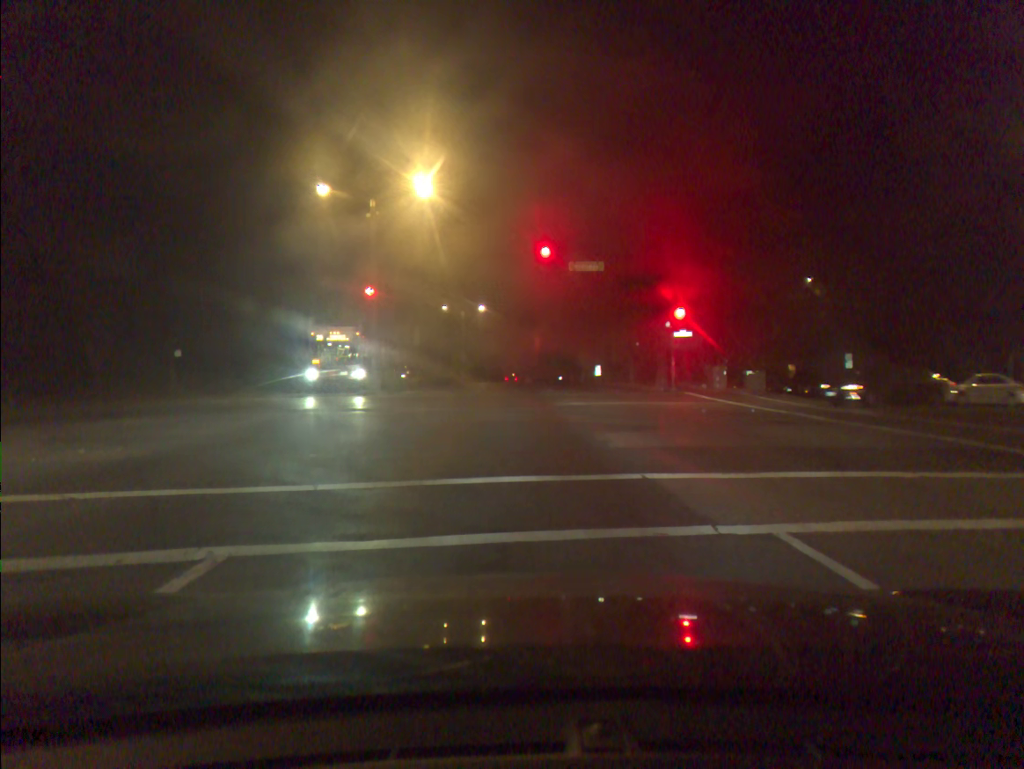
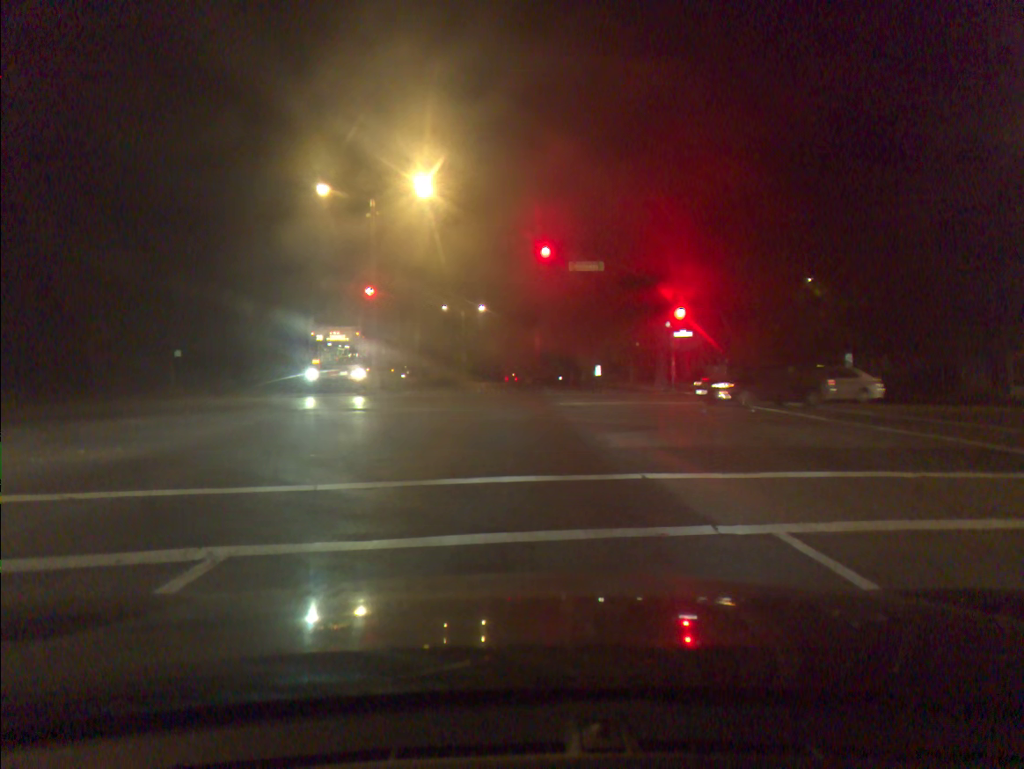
(0.0, 0.0) m; 0°
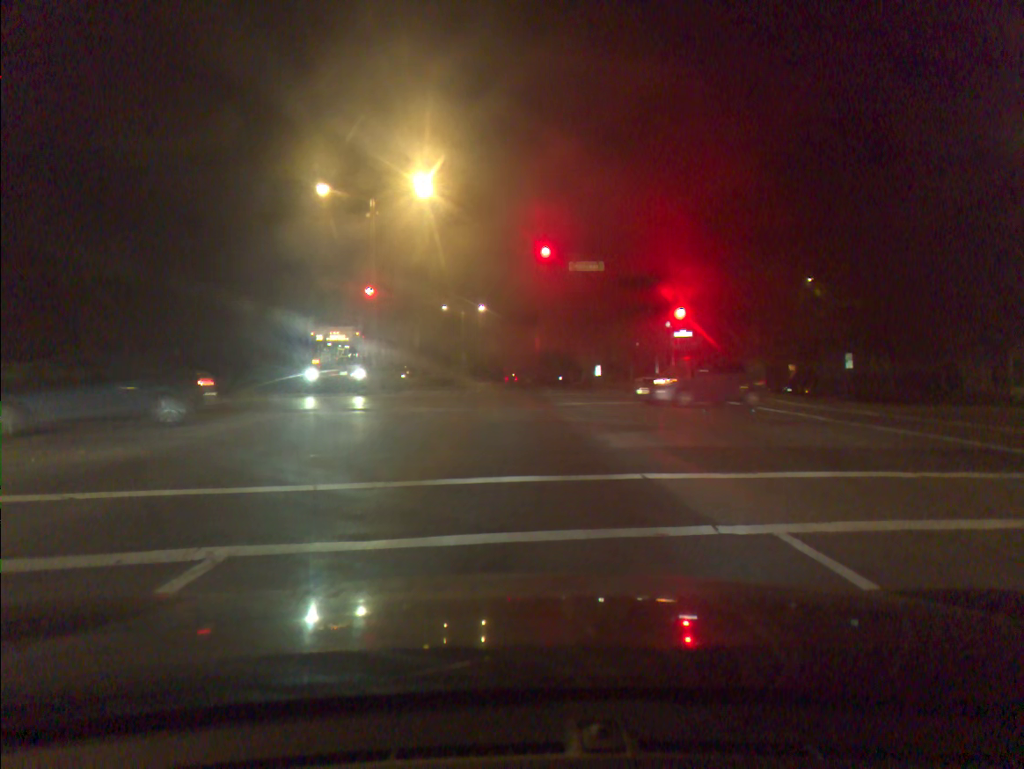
(0.0, 0.0) m; 0°
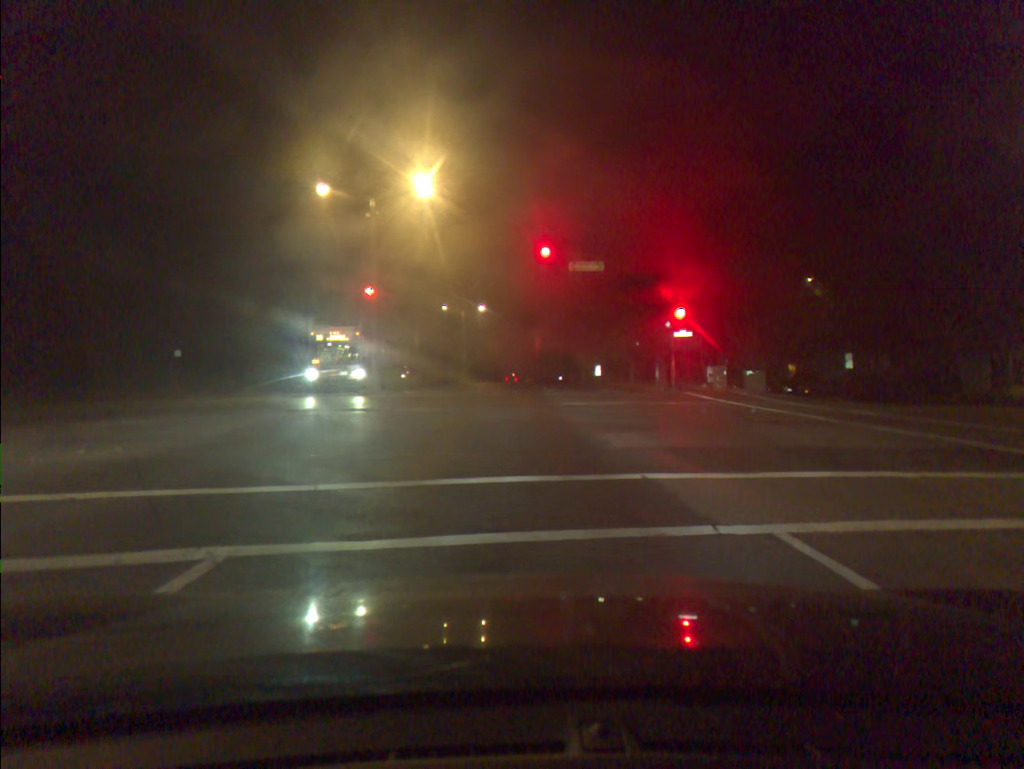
(0.0, +0.1) m; 0°
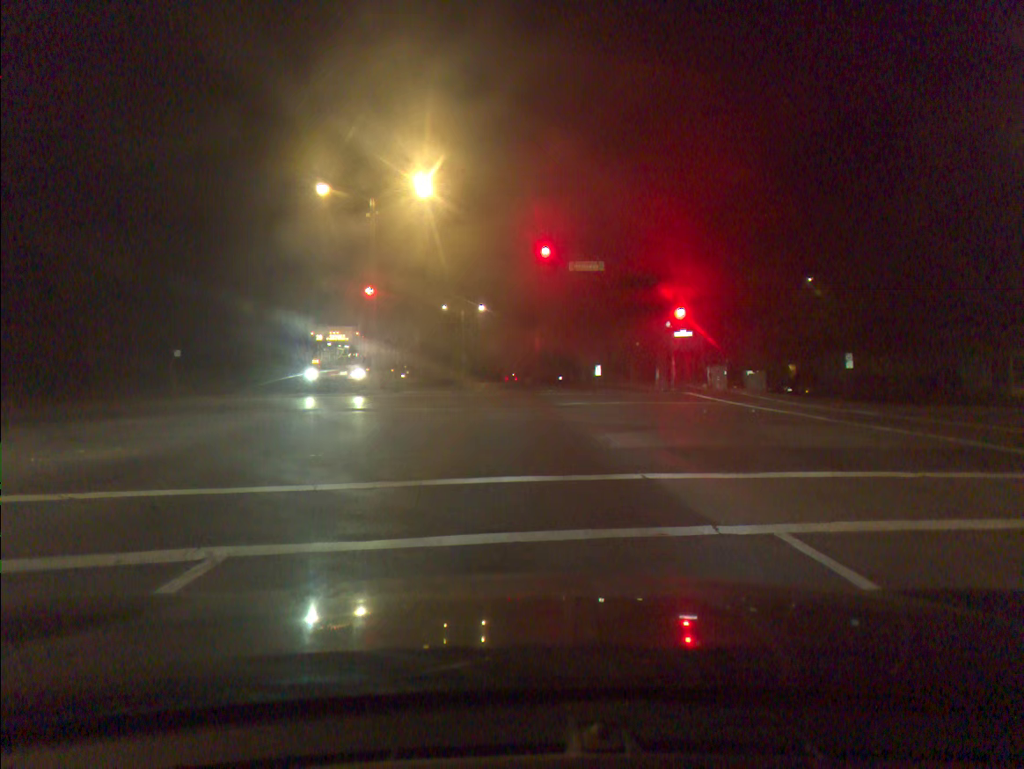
(0.0, 0.0) m; 0°
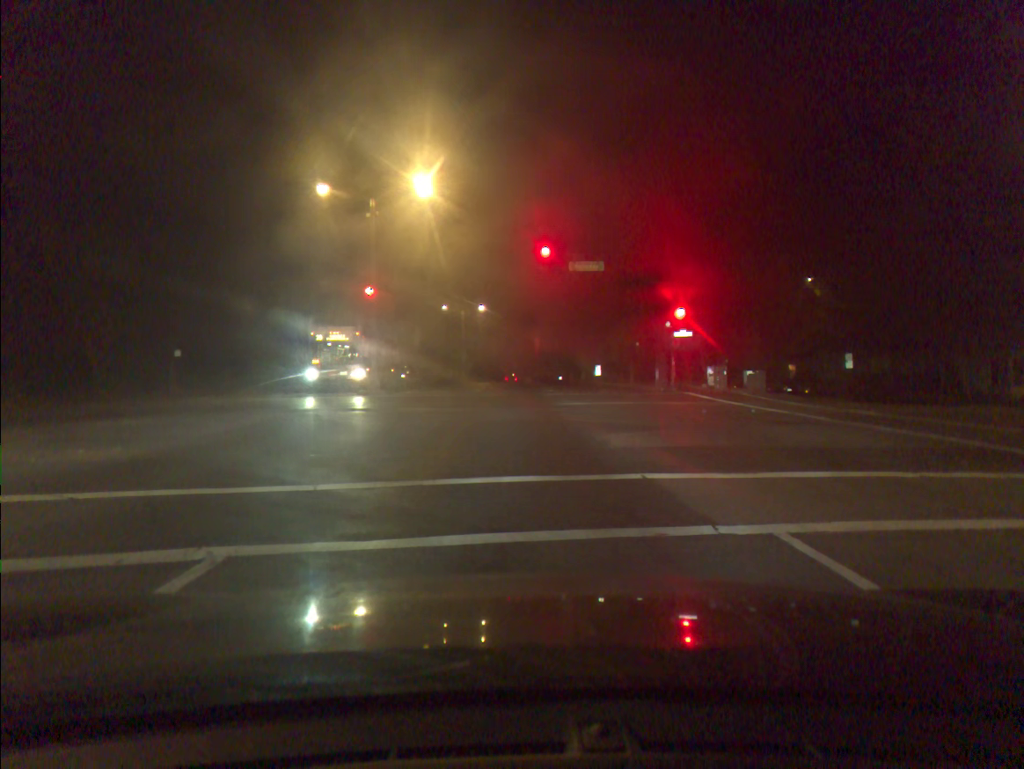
(0.0, -0.1) m; 0°
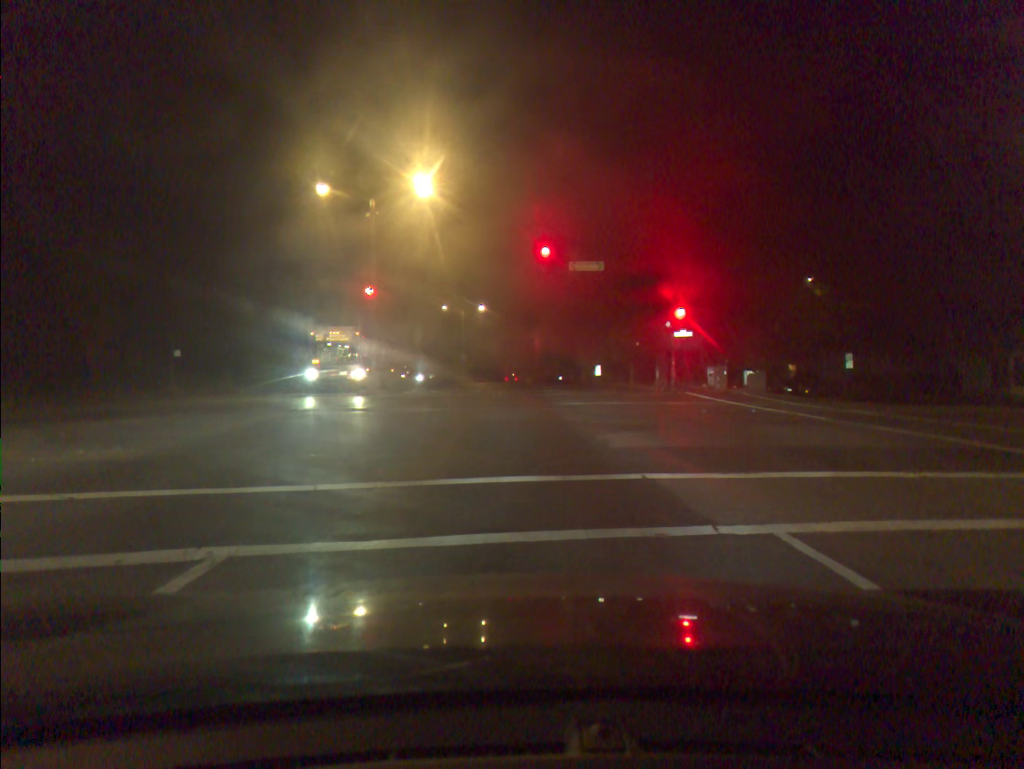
(0.0, 0.0) m; 0°
